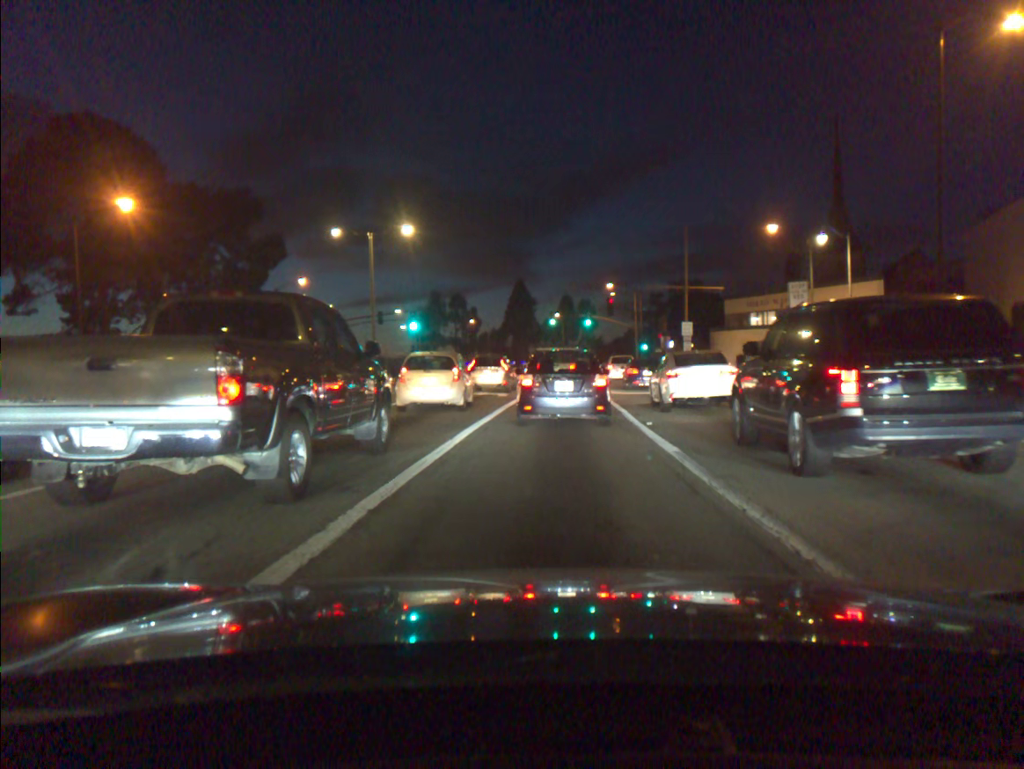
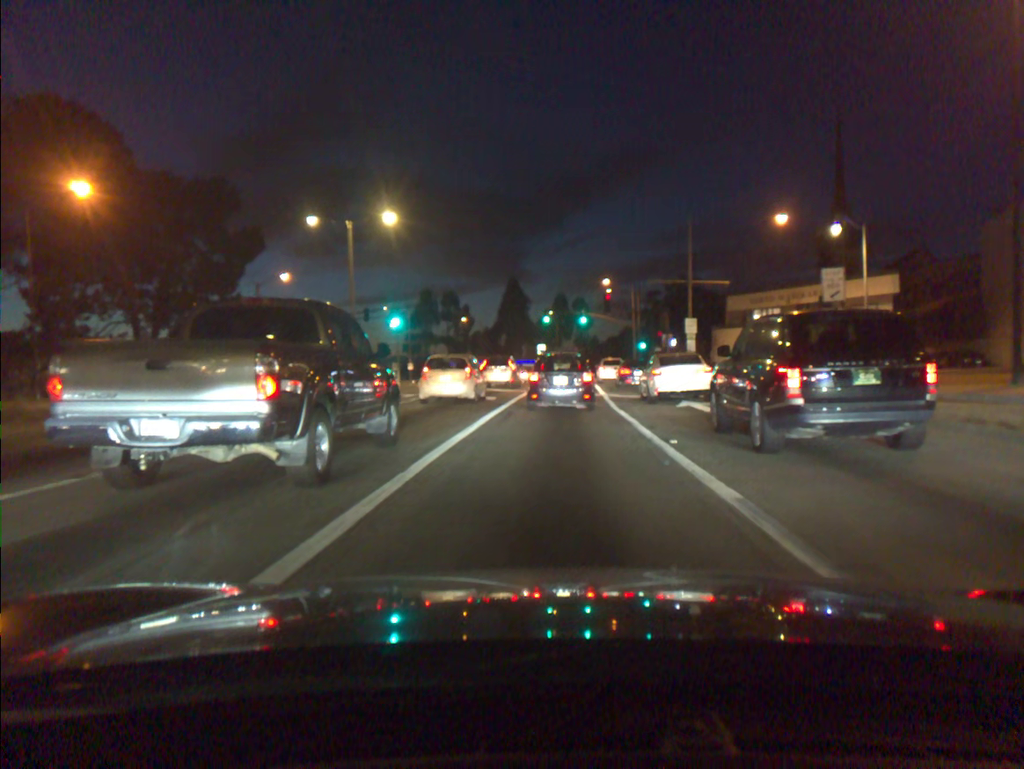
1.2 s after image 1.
(0.0, +3.5) m; +1°
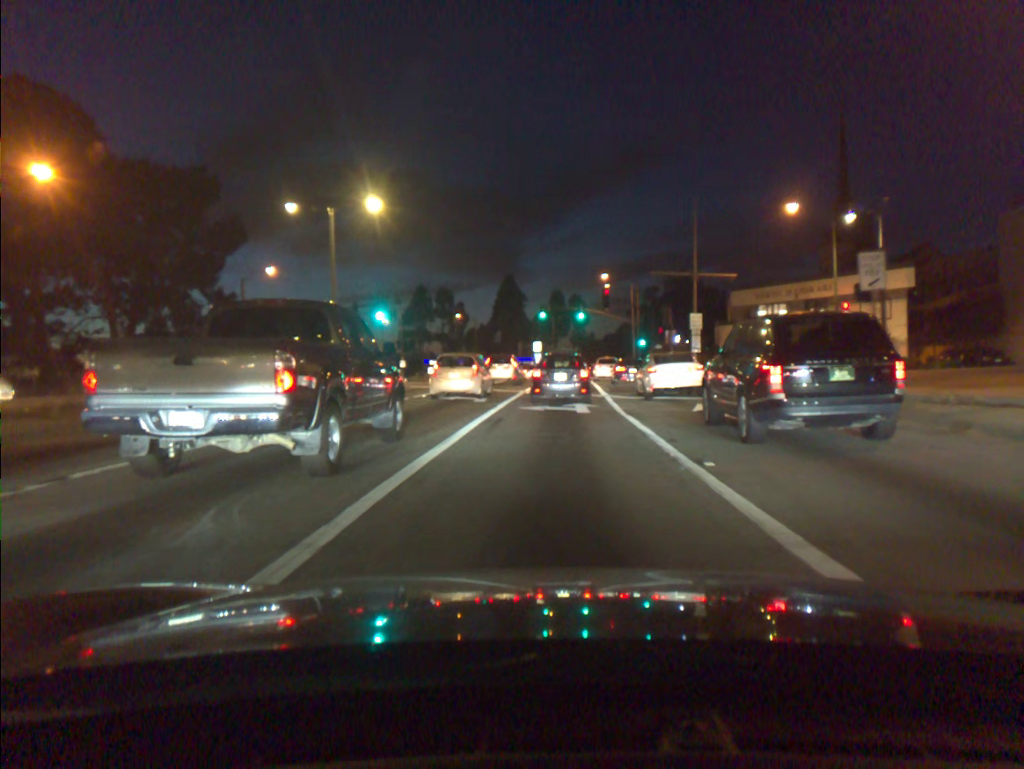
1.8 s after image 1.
(0.0, +2.7) m; 0°
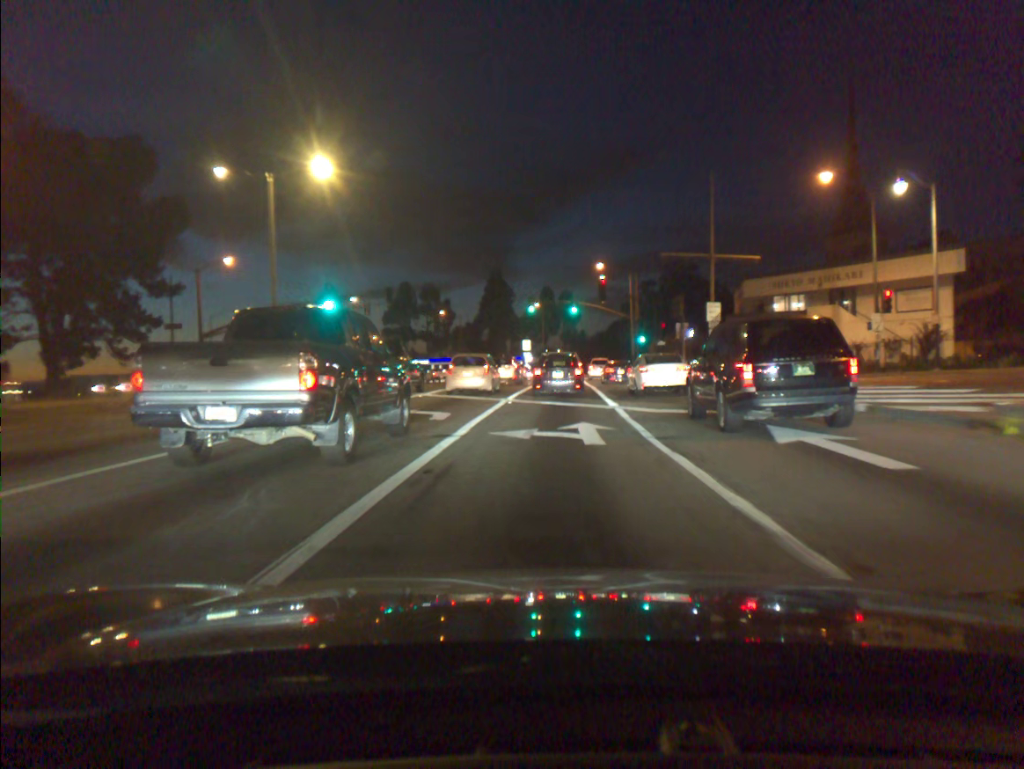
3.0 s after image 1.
(0.0, +7.2) m; +1°
